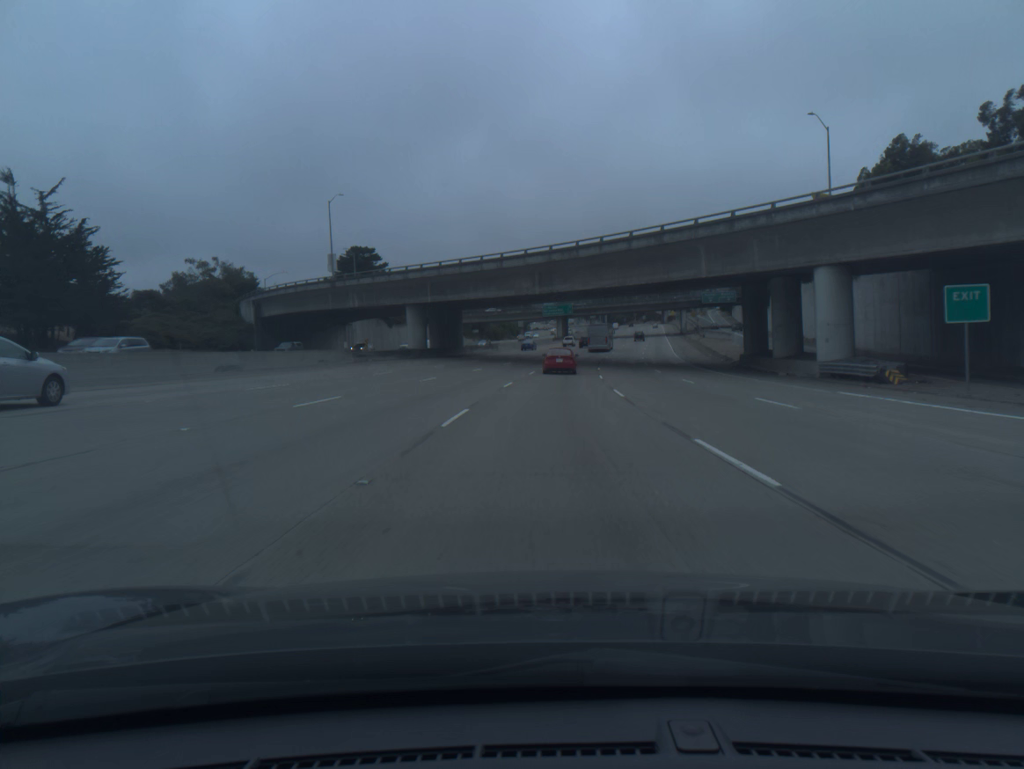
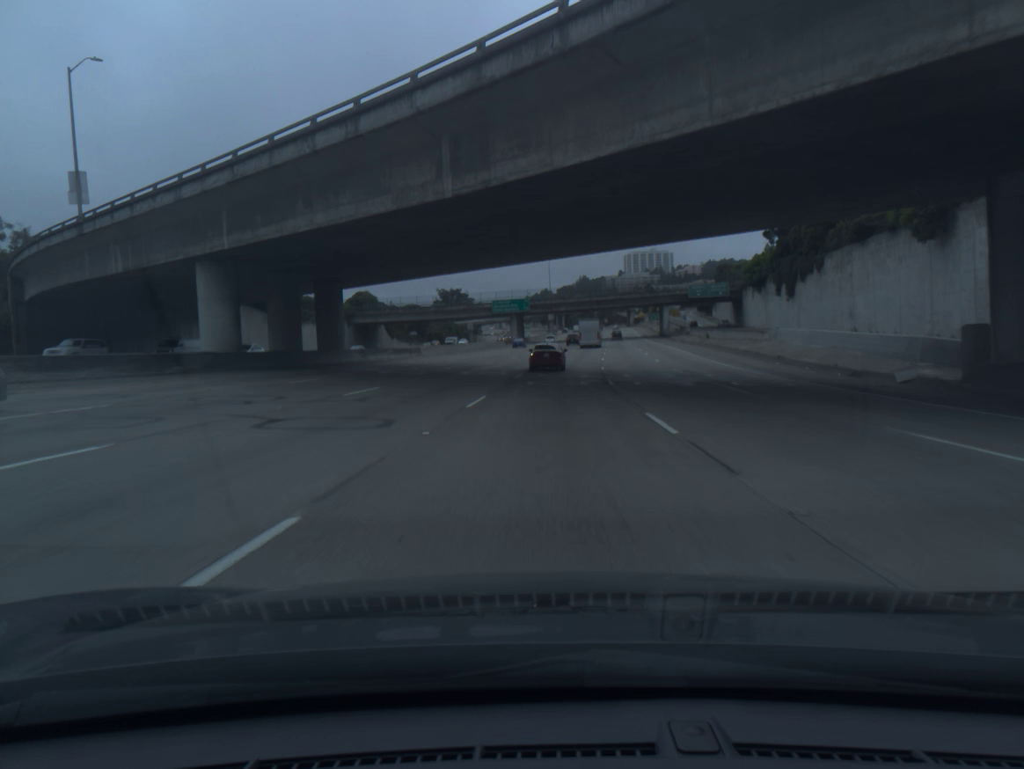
(+1.1, +39.7) m; +3°
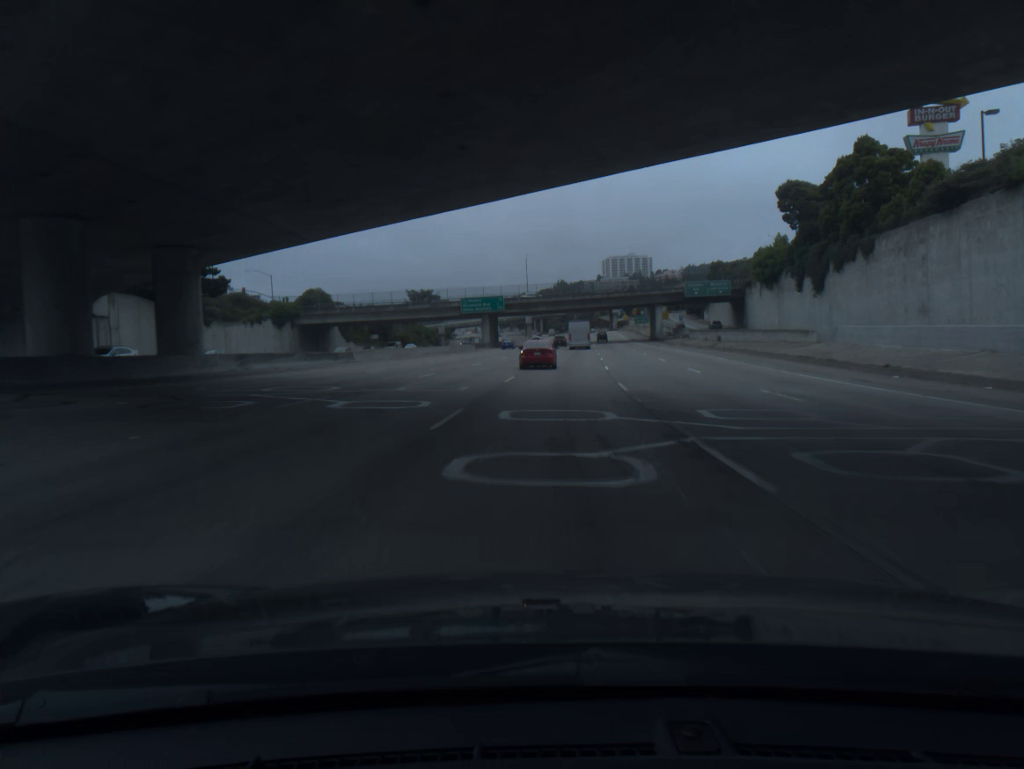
(+0.3, +19.7) m; +2°
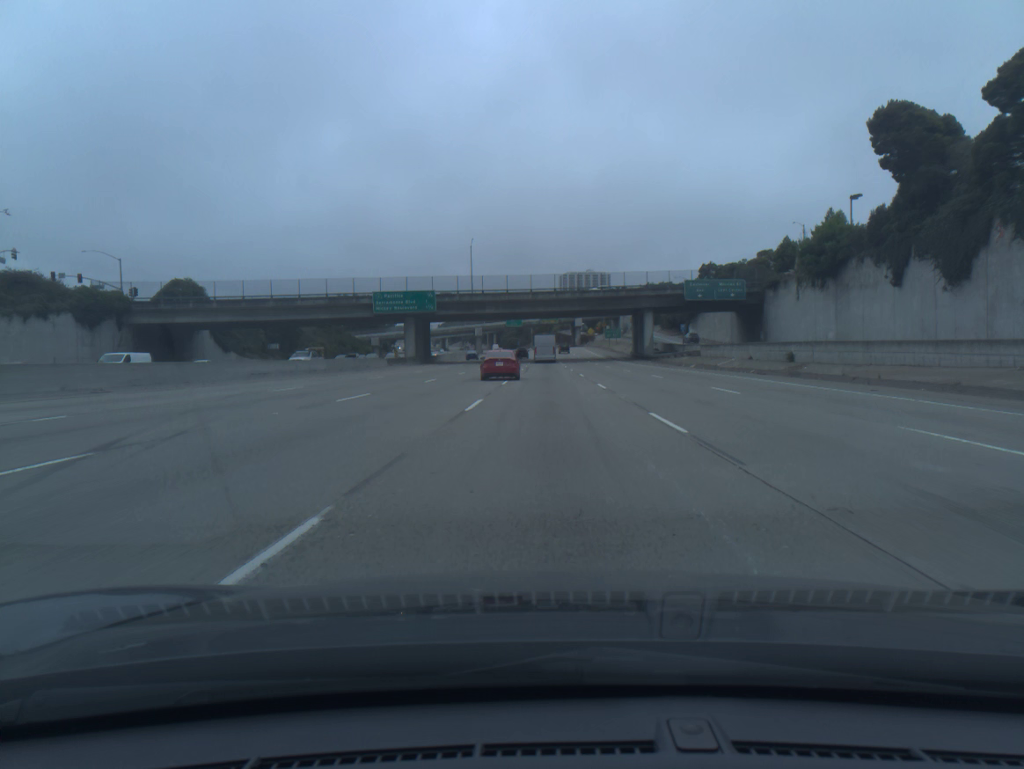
(+1.1, +38.8) m; +3°
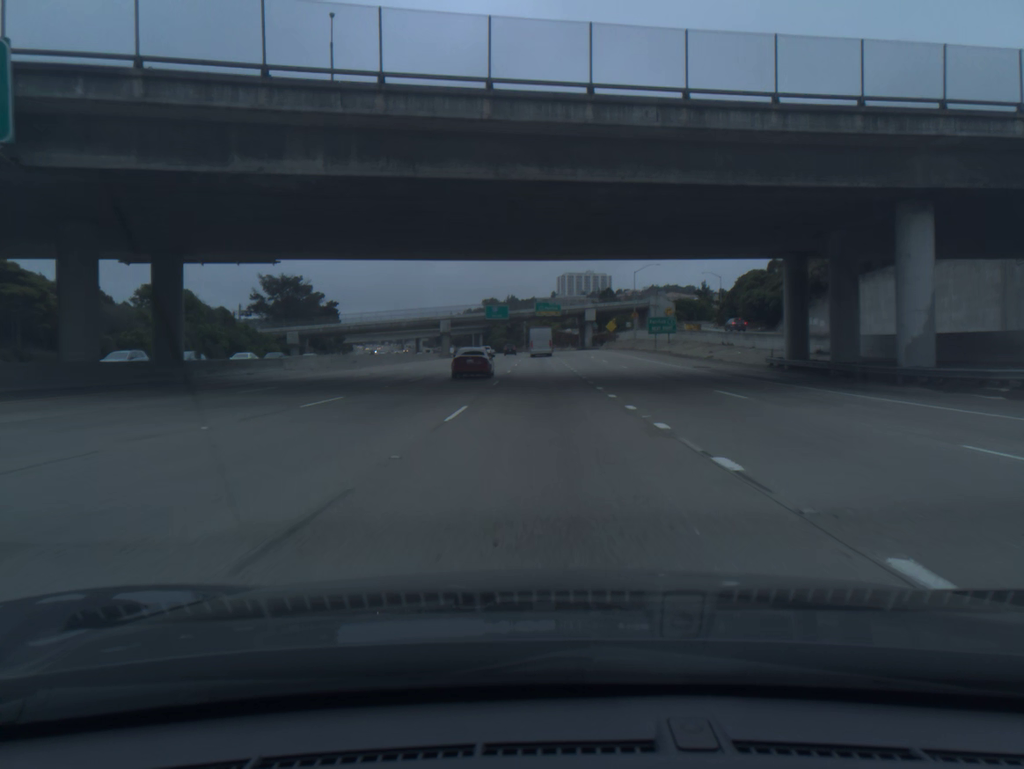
(+0.7, +75.5) m; +1°
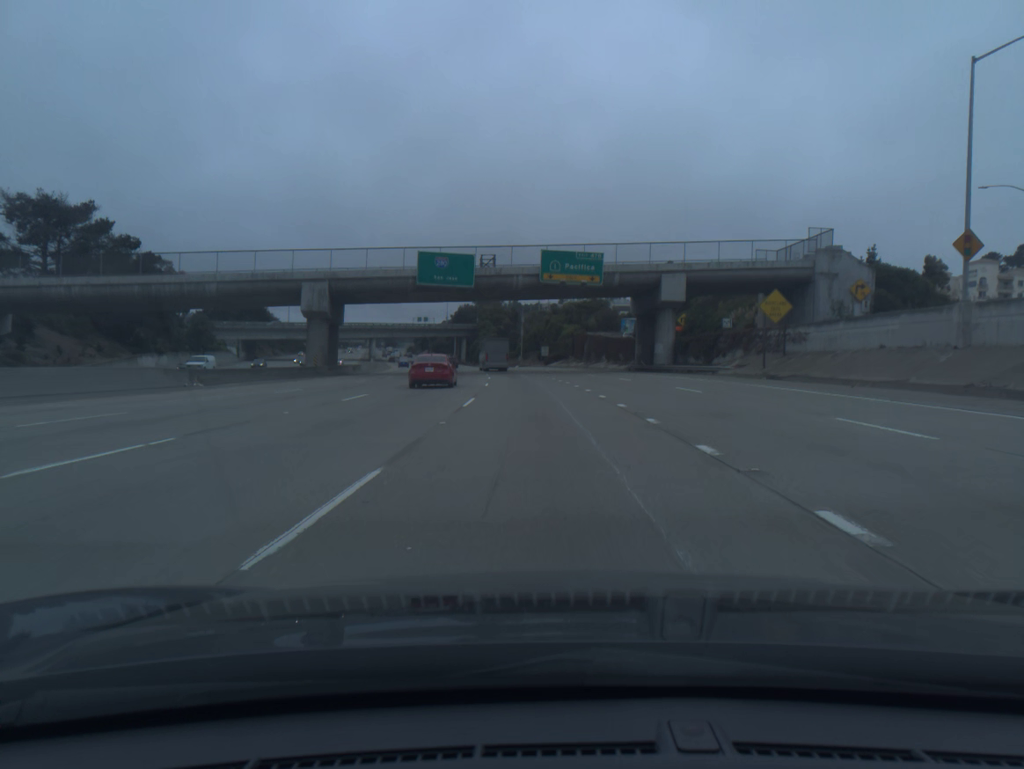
(-0.2, +97.2) m; 0°
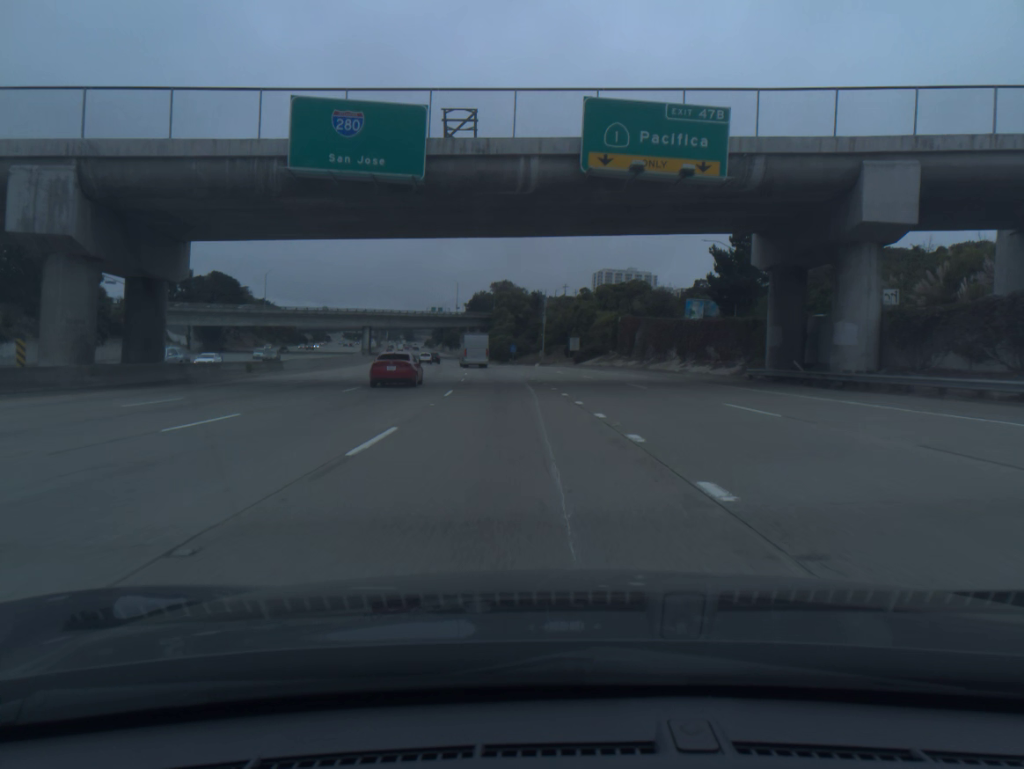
(-0.4, +39.1) m; -2°
